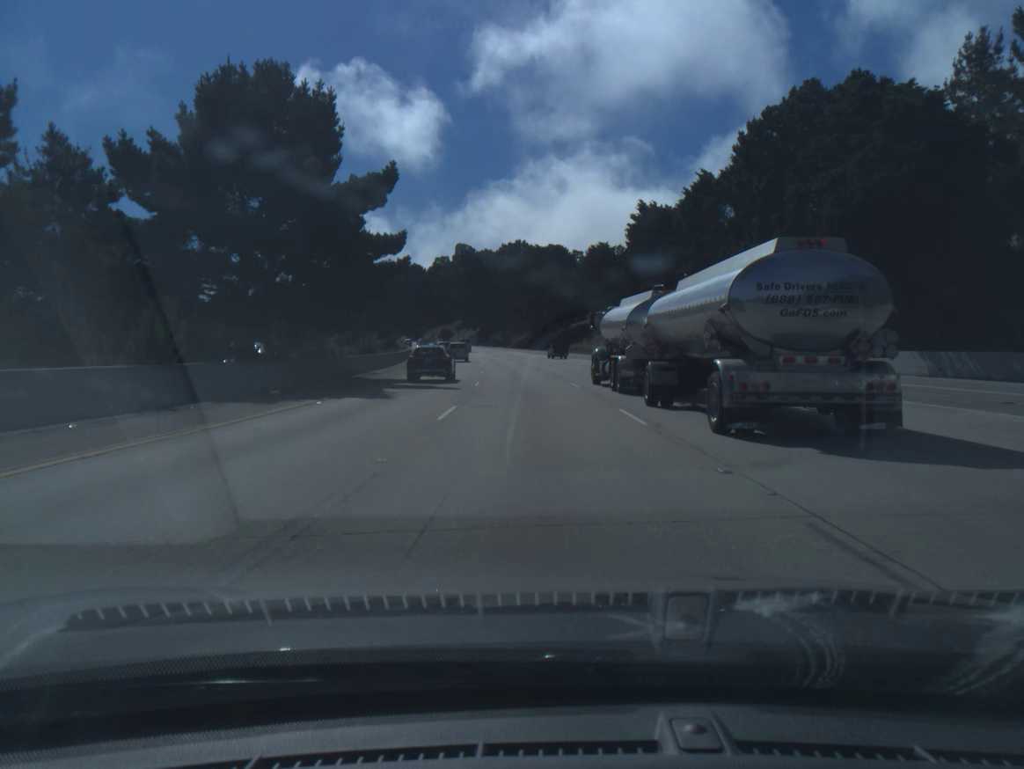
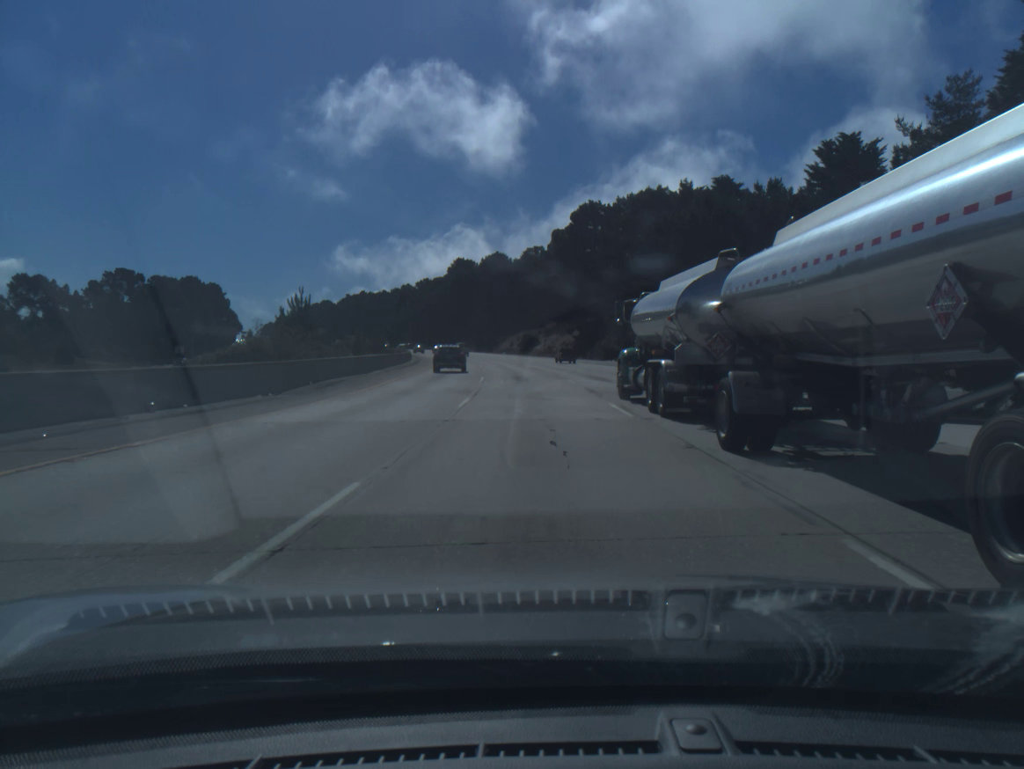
(-5.7, +84.1) m; -8°
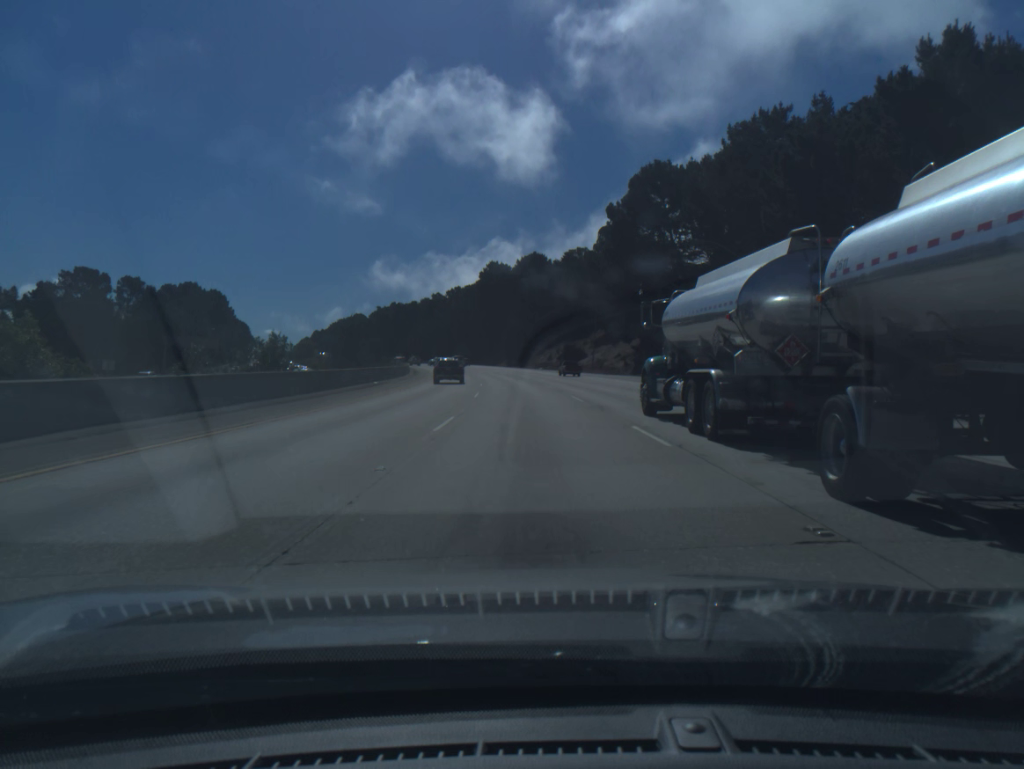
(-0.9, +33.5) m; -3°
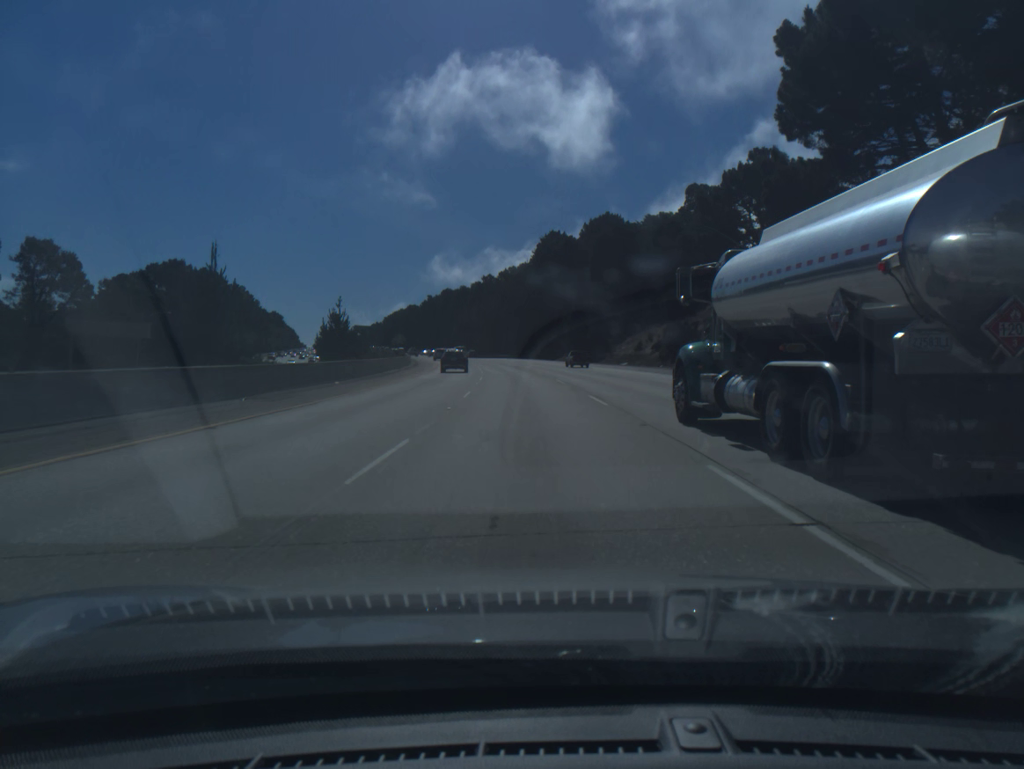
(-2.0, +50.4) m; -5°
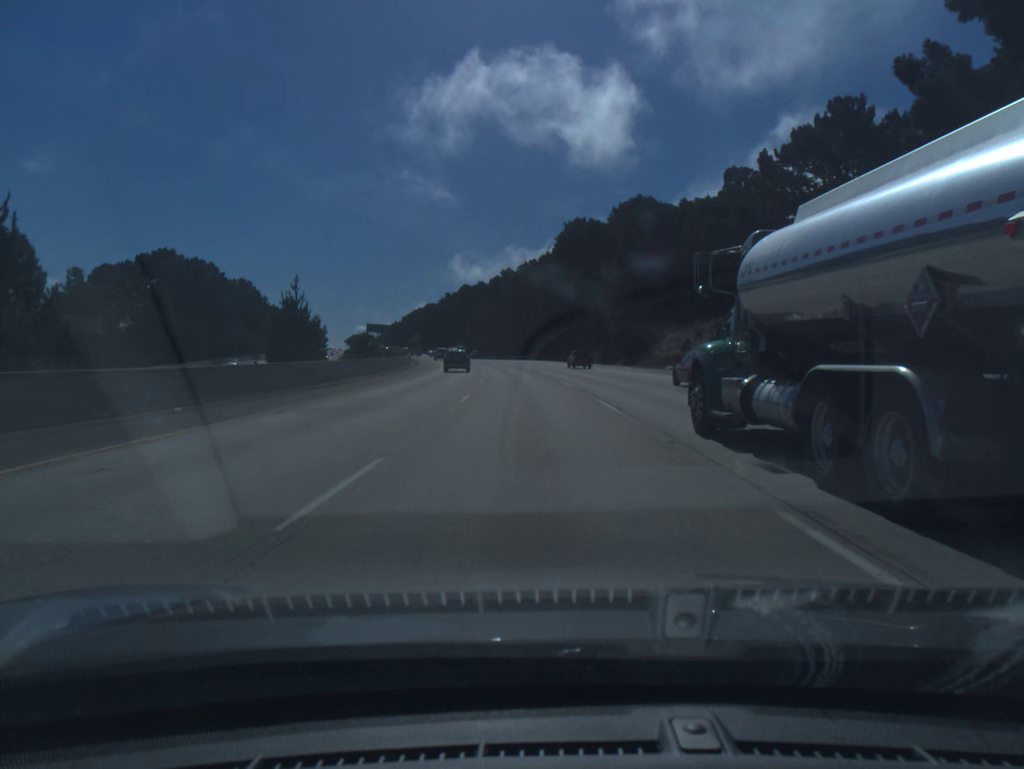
(-0.2, +16.9) m; -2°
